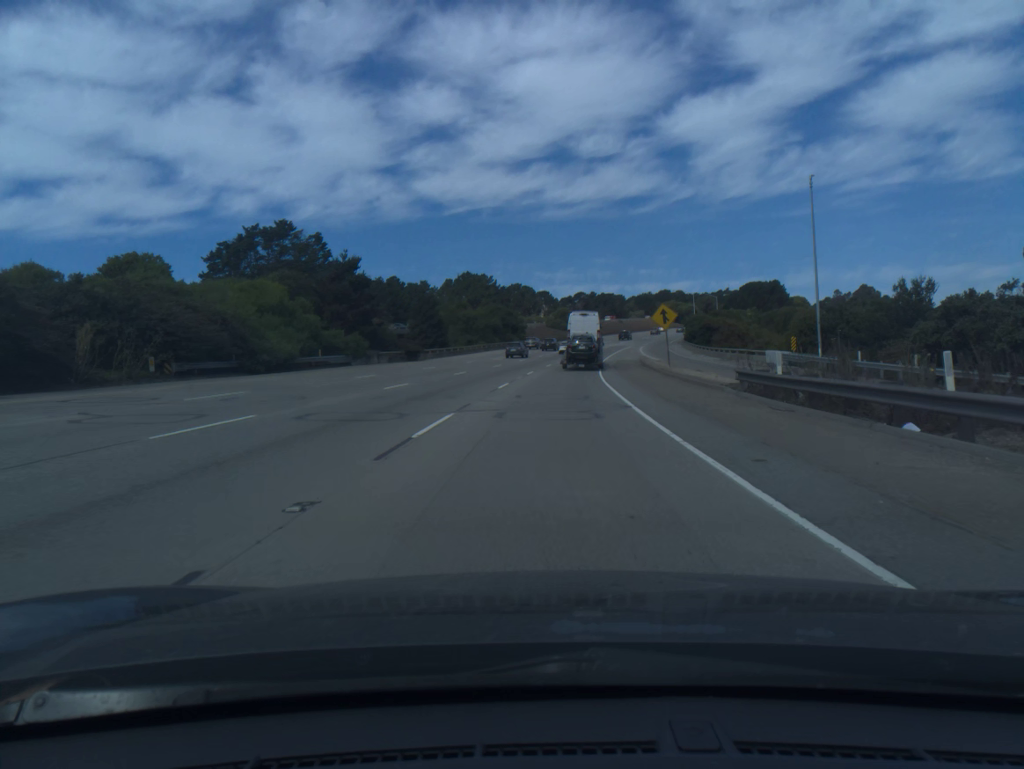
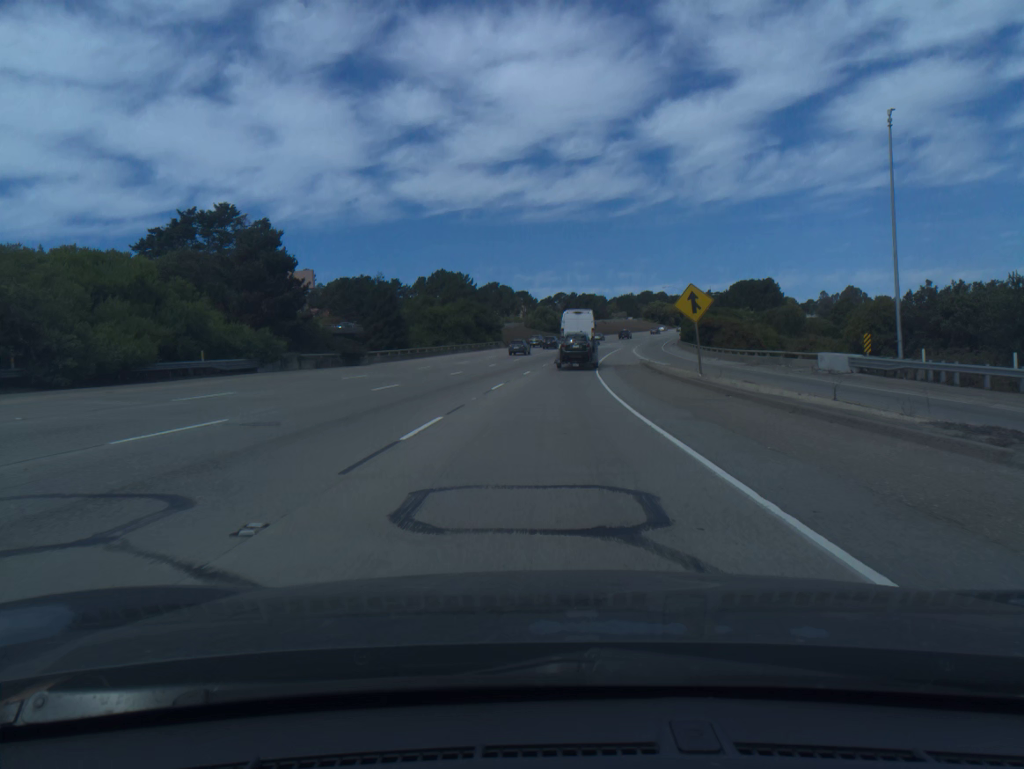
(+0.2, +15.2) m; +1°
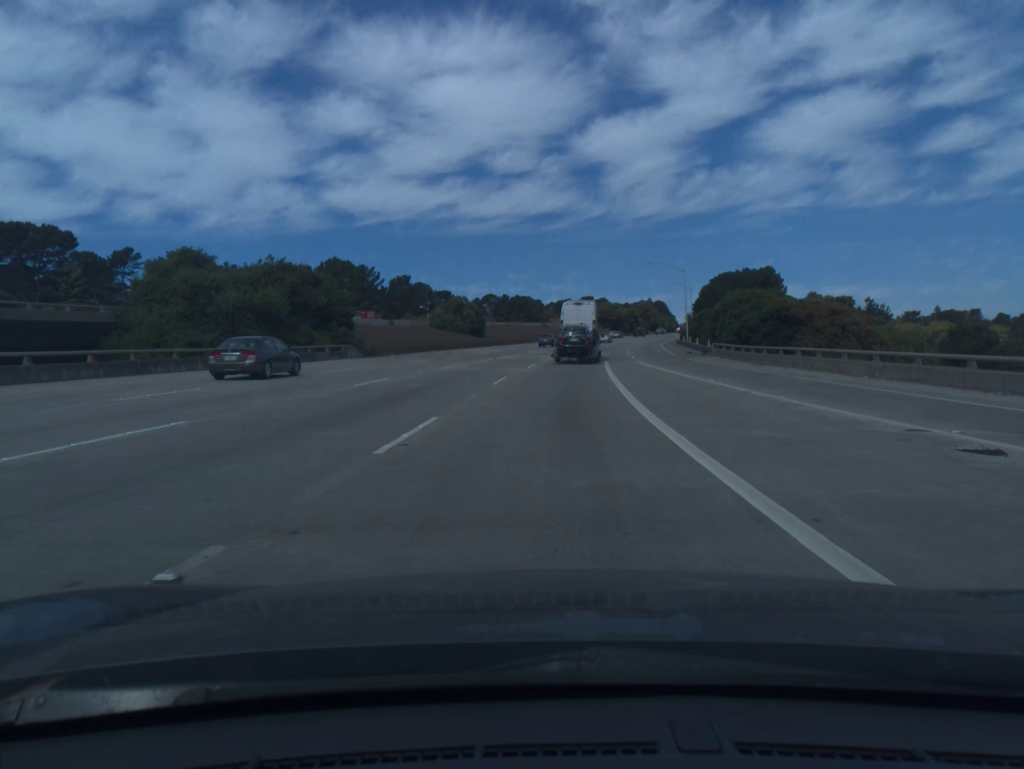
(+2.6, +58.9) m; +5°
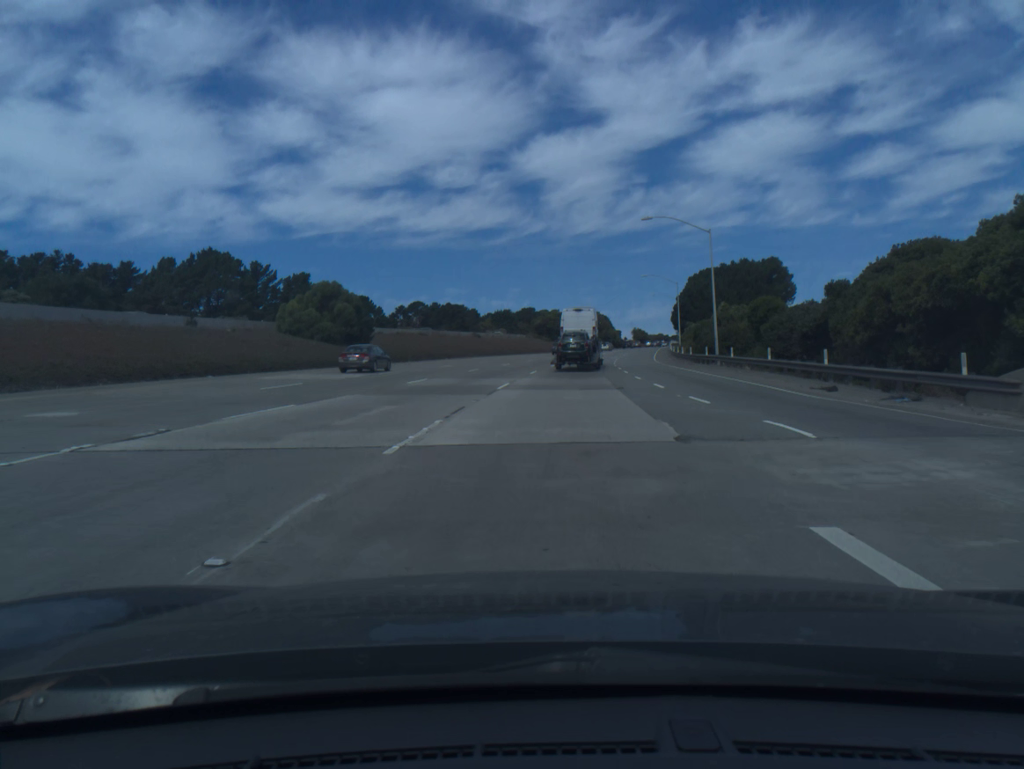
(+1.5, +42.4) m; +4°
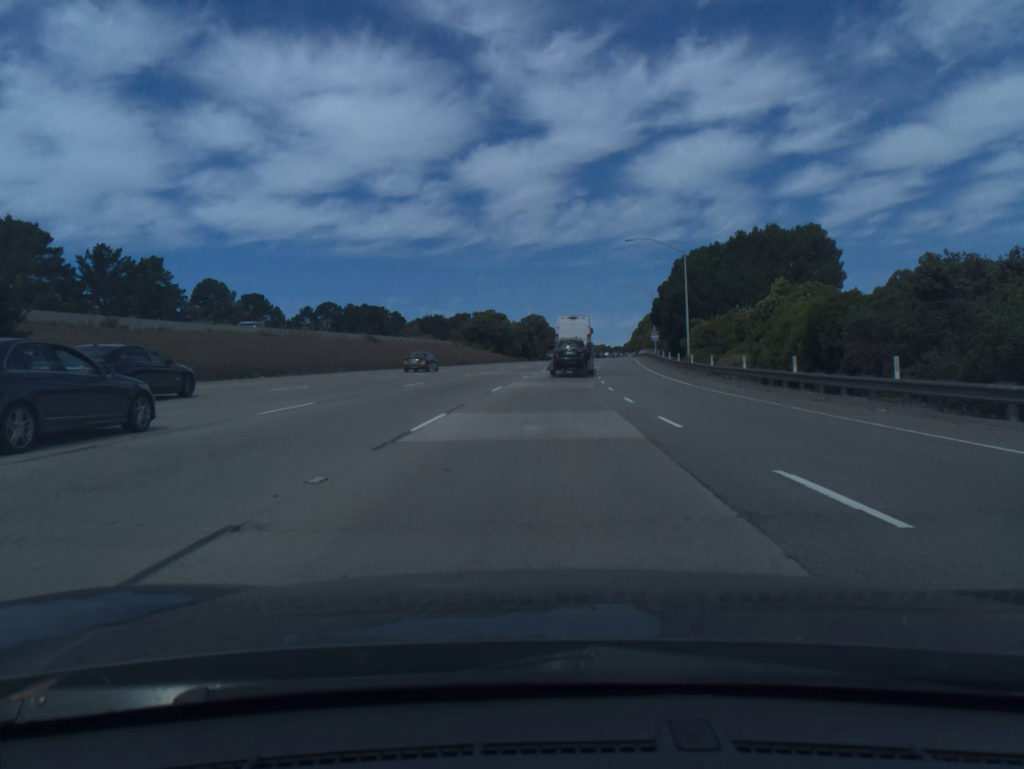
(+1.7, +41.2) m; +4°
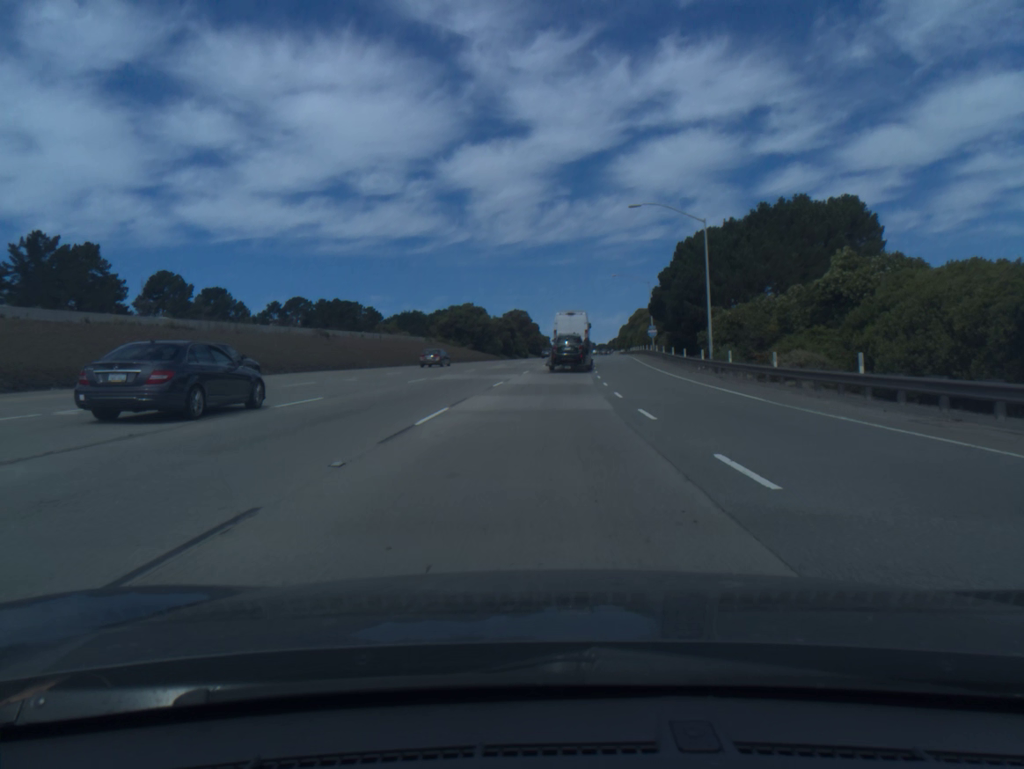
(+0.1, +13.6) m; +1°
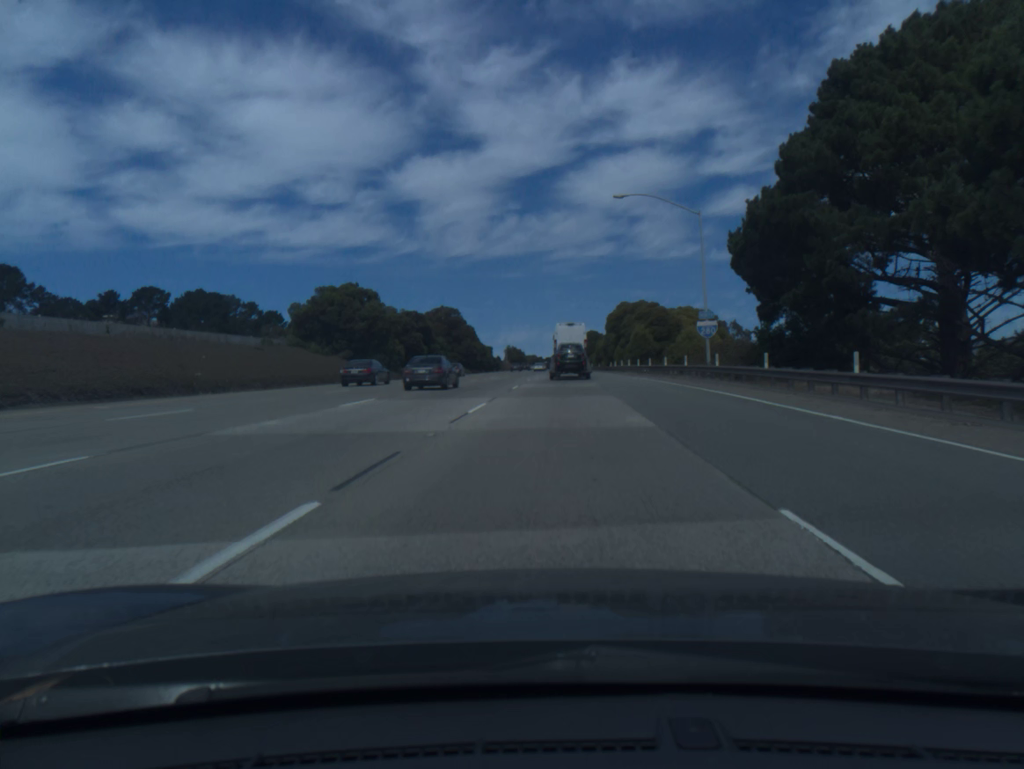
(+1.8, +54.3) m; +4°
